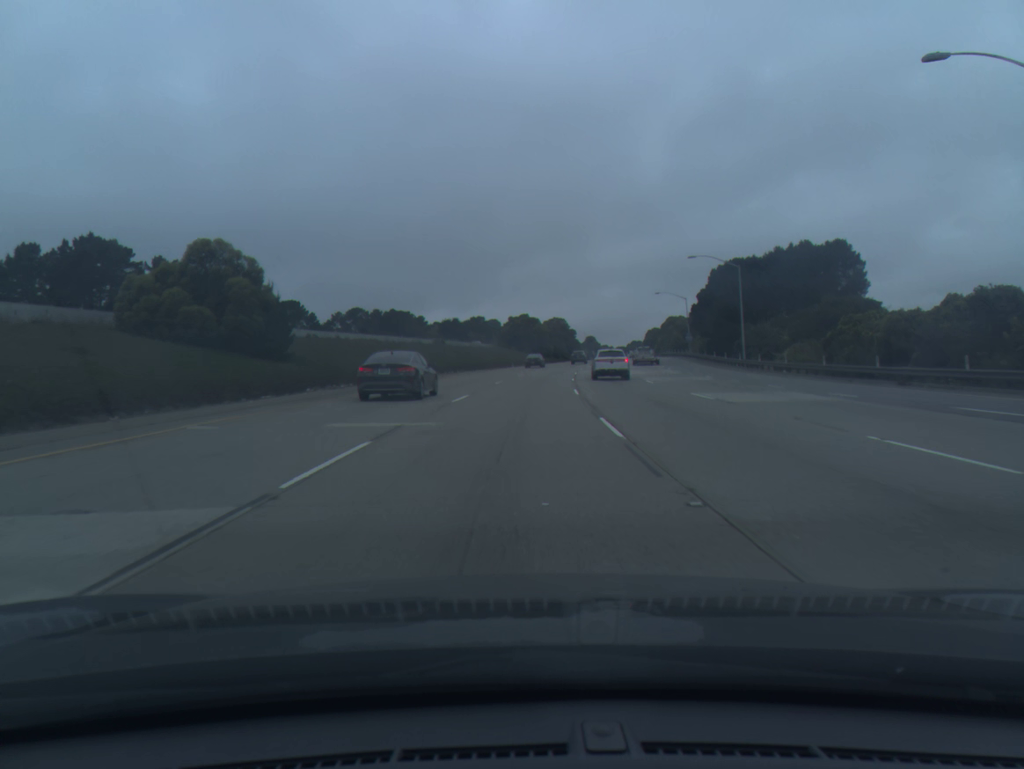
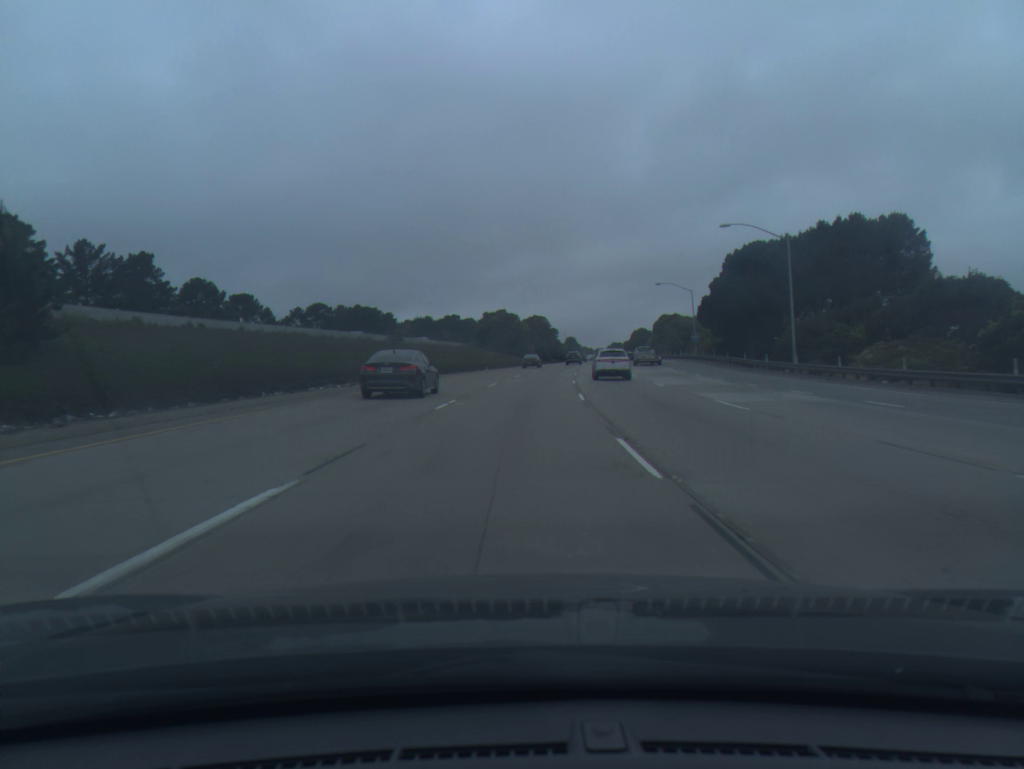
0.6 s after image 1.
(+0.2, +18.4) m; +2°
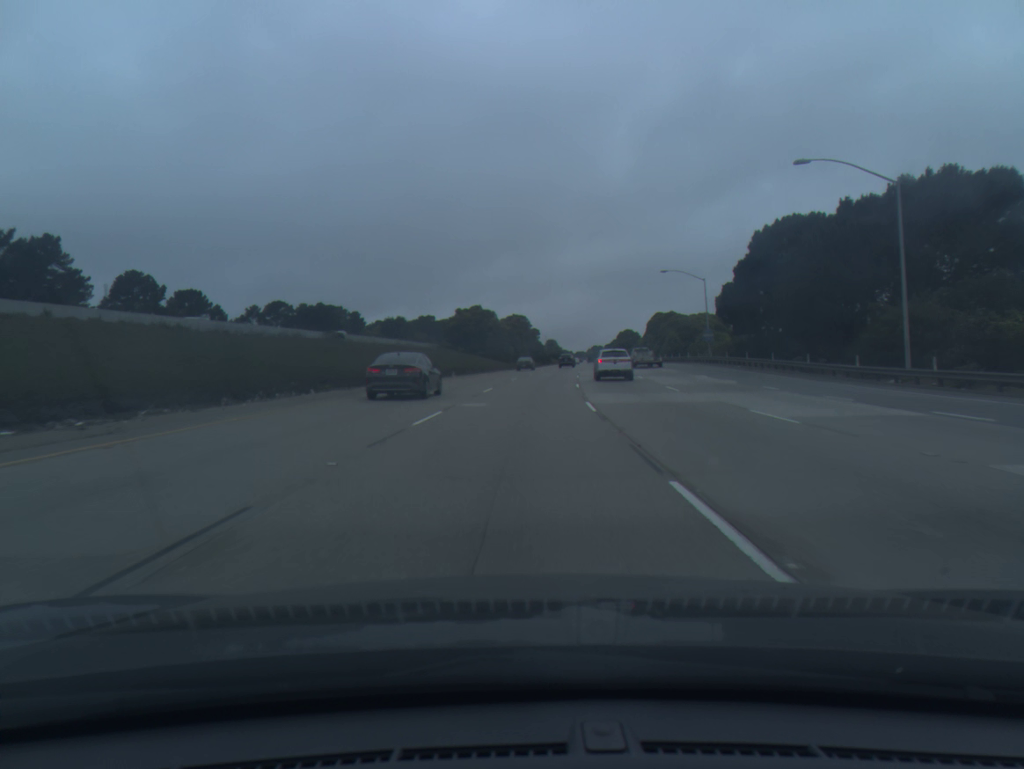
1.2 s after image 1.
(+0.2, +18.4) m; +2°
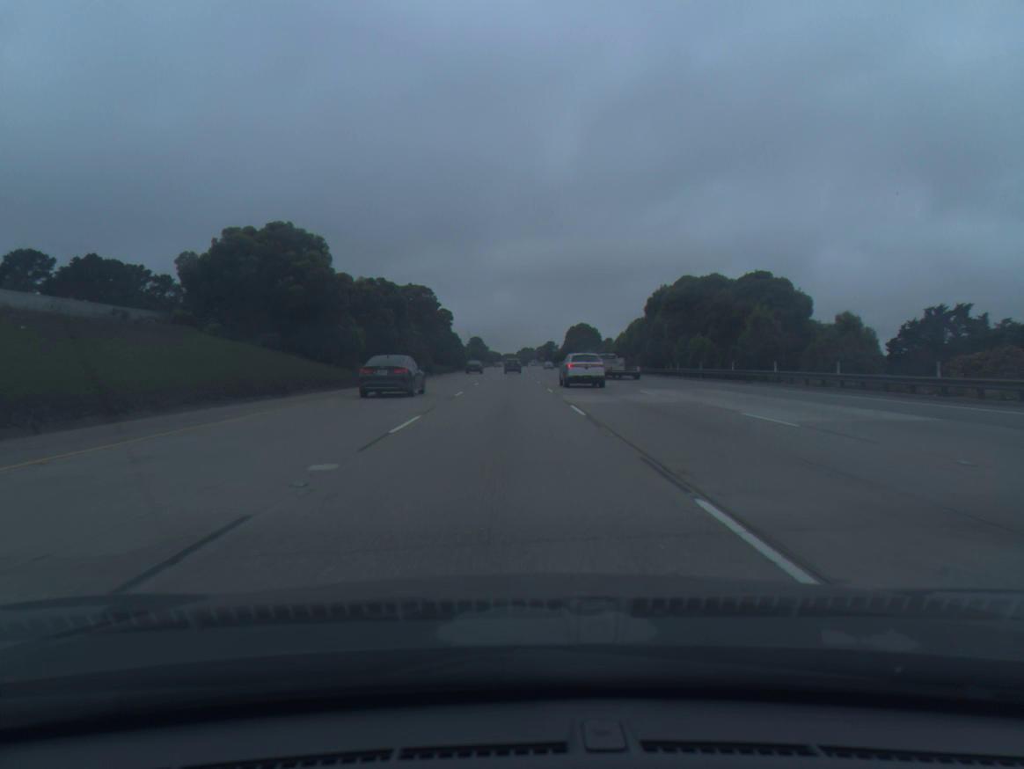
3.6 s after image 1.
(+3.9, +73.9) m; +5°
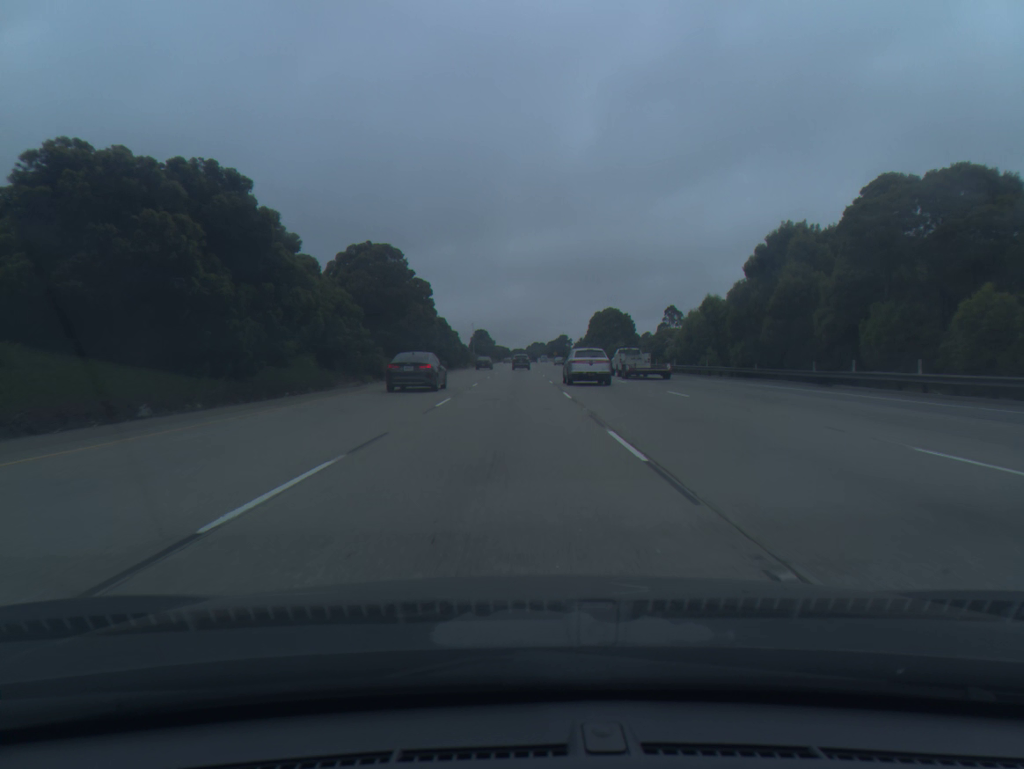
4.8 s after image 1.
(-0.2, +37.2) m; -1°
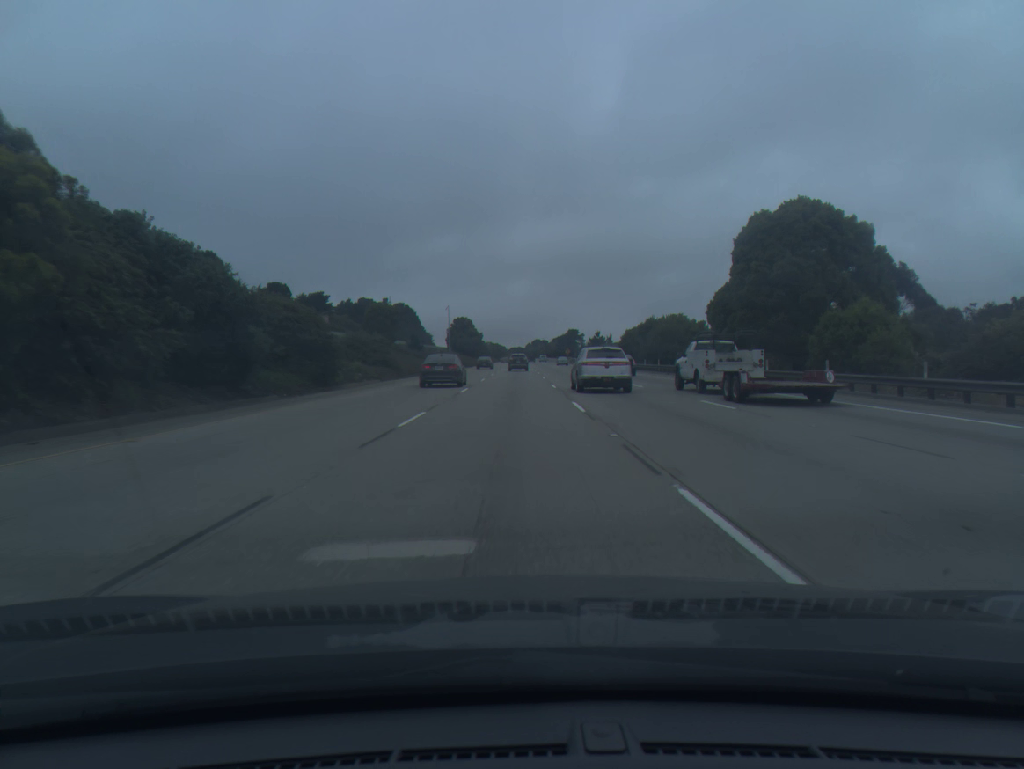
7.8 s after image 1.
(+0.2, +93.5) m; 0°
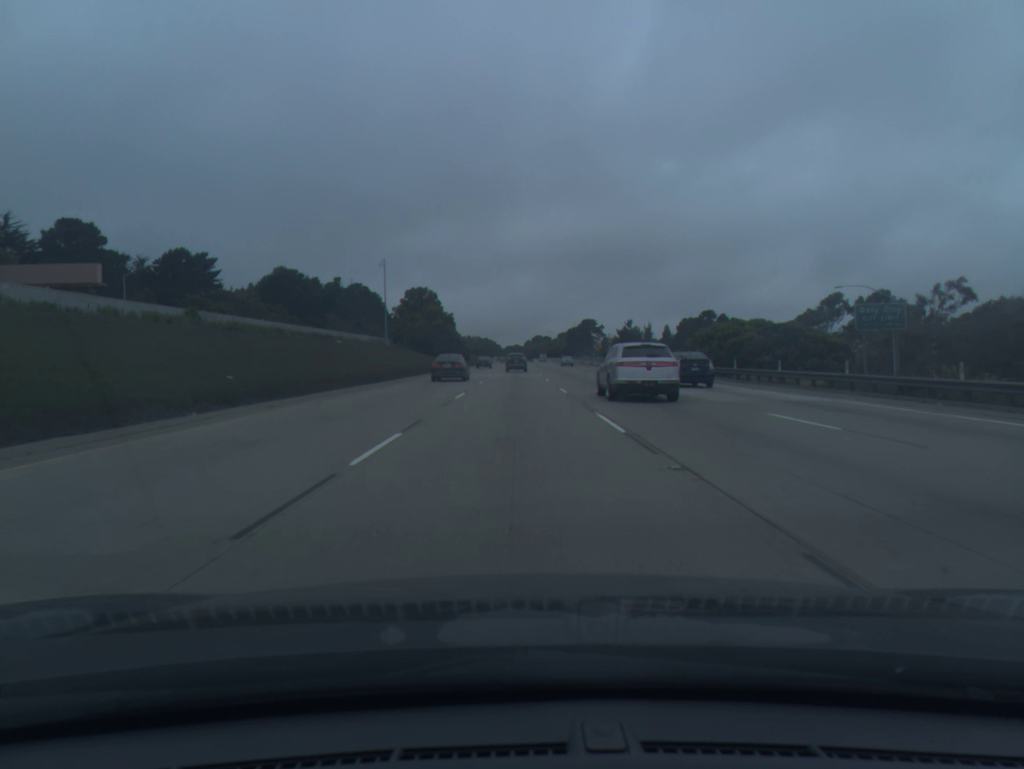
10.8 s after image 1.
(-0.4, +93.1) m; 0°
